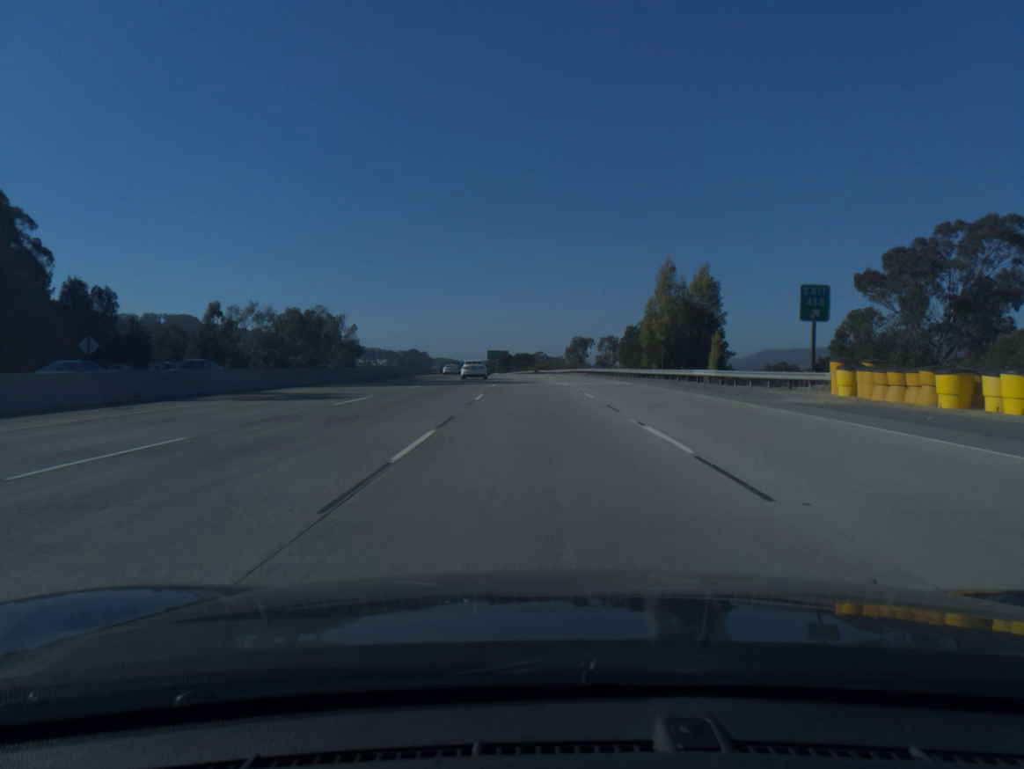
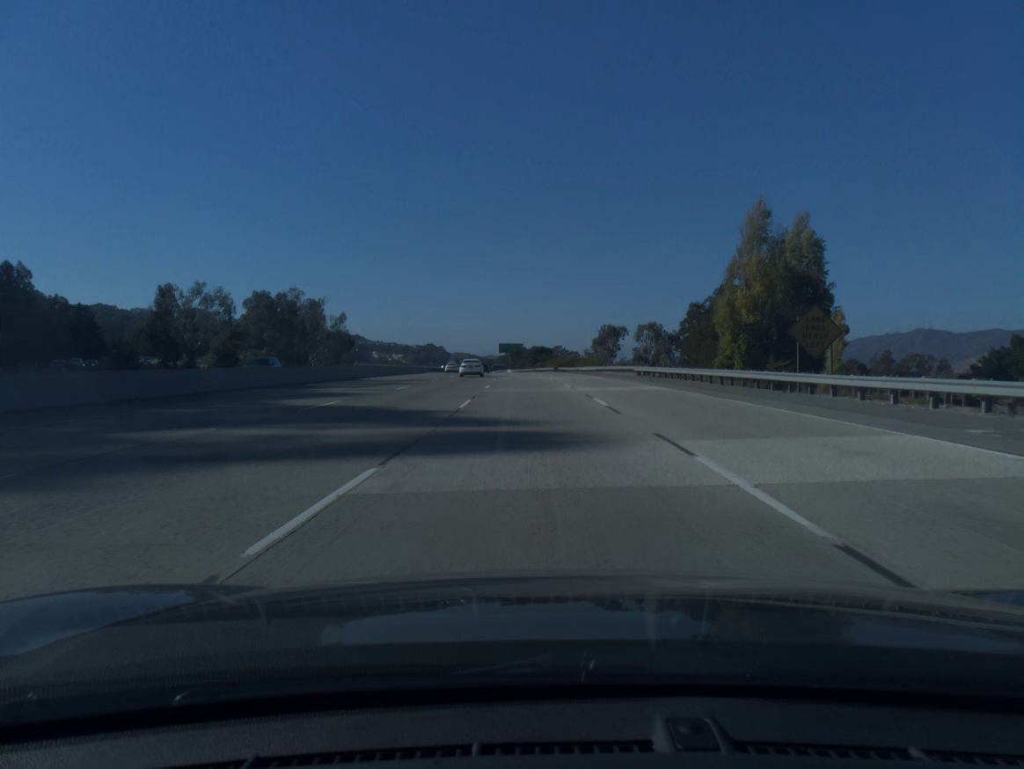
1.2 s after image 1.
(-0.4, +33.7) m; -1°
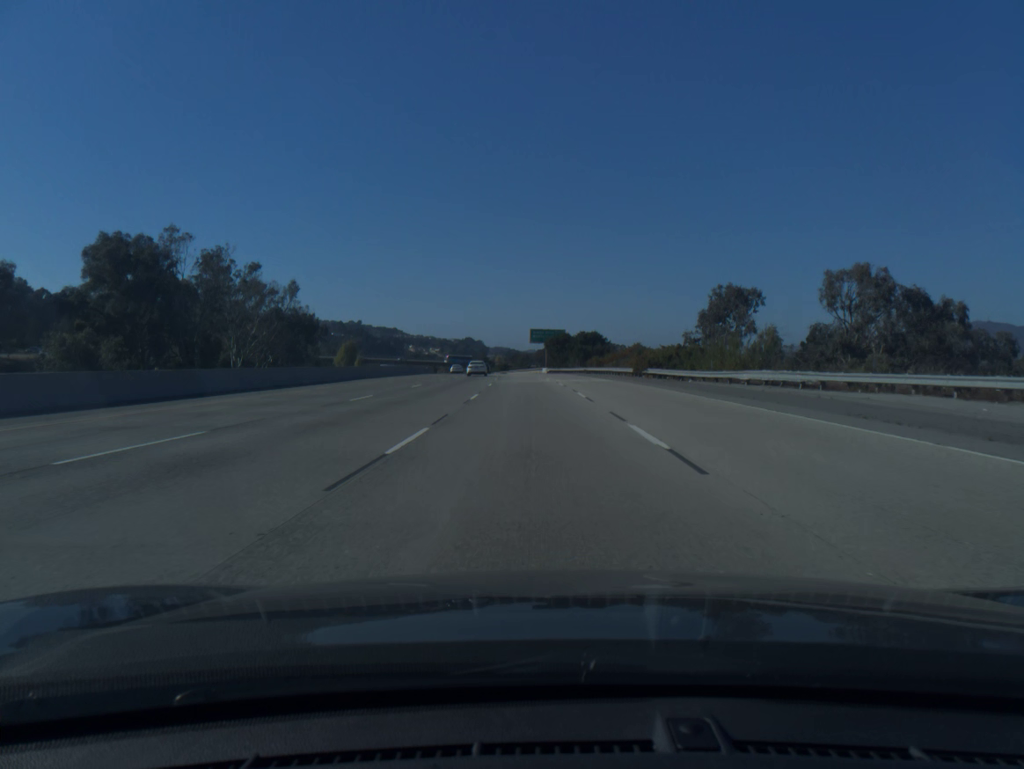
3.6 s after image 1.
(-1.6, +67.7) m; -3°
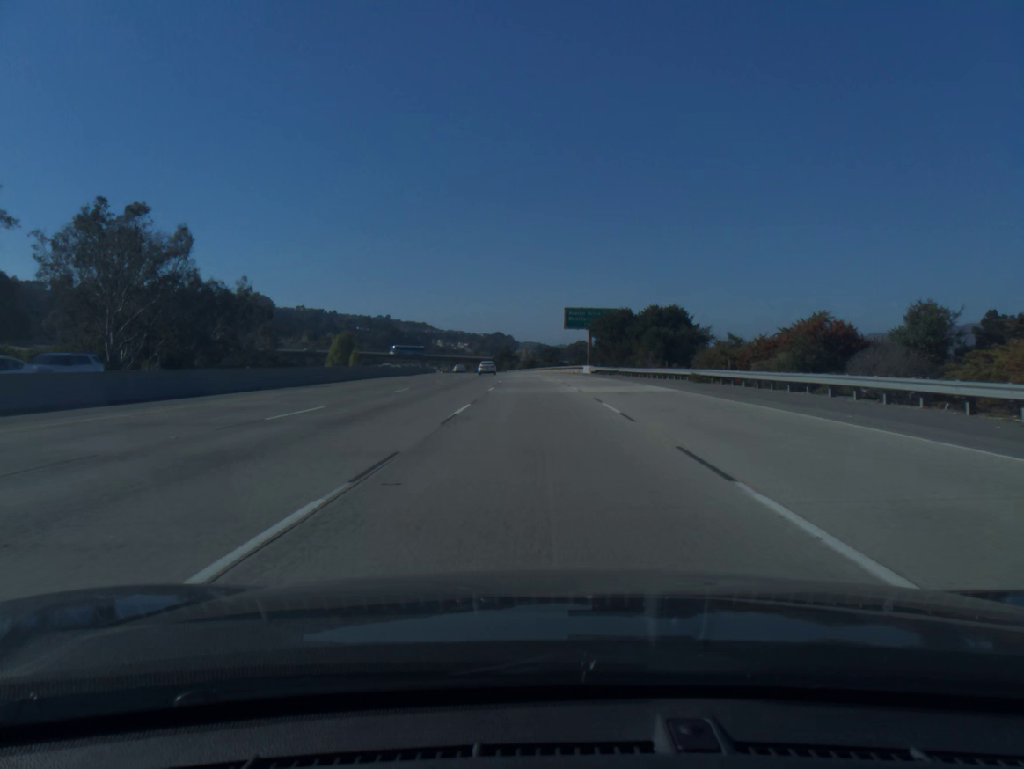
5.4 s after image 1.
(-1.1, +51.0) m; -2°
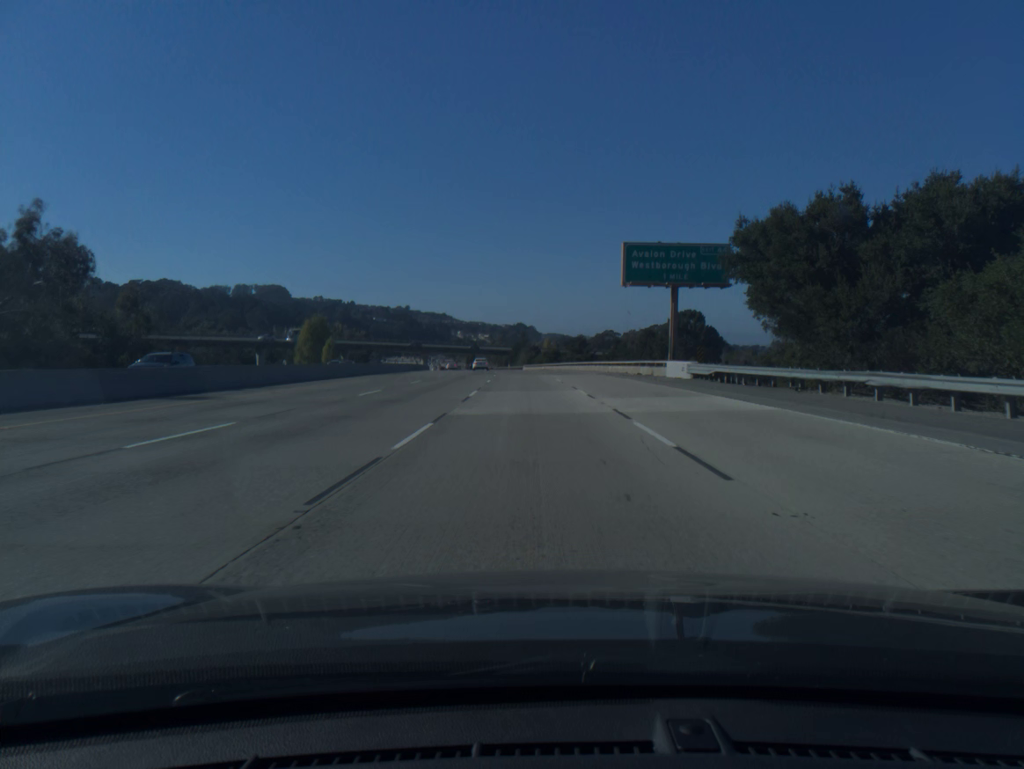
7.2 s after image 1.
(-0.7, +50.9) m; -2°
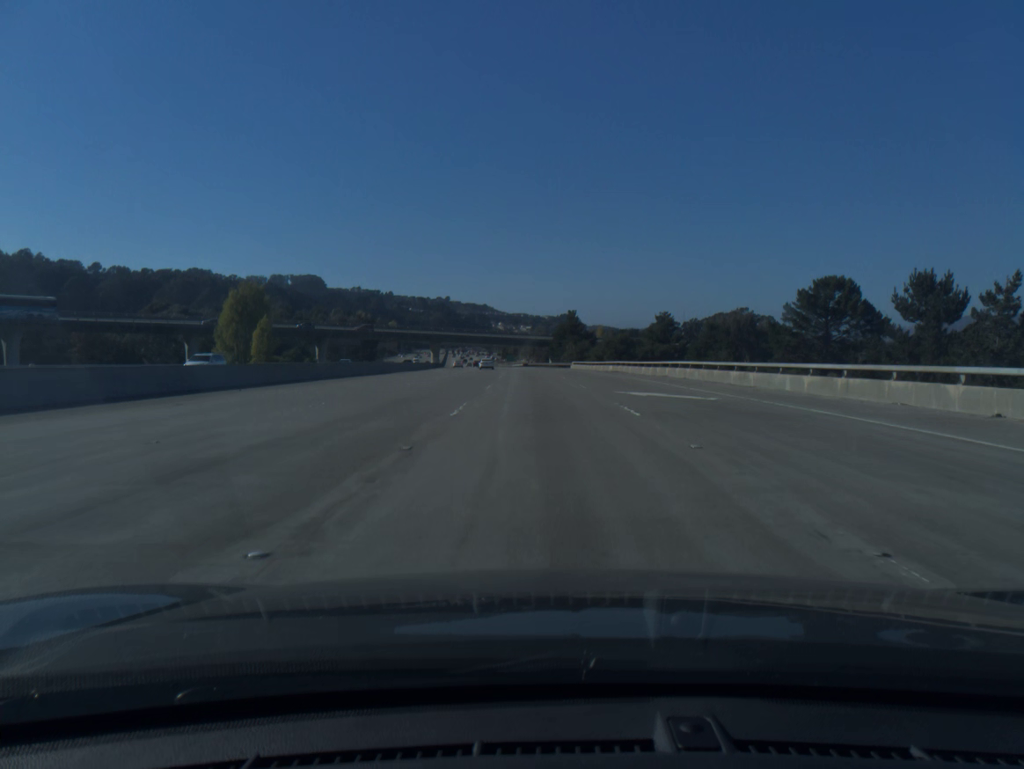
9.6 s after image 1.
(-2.0, +67.7) m; -3°
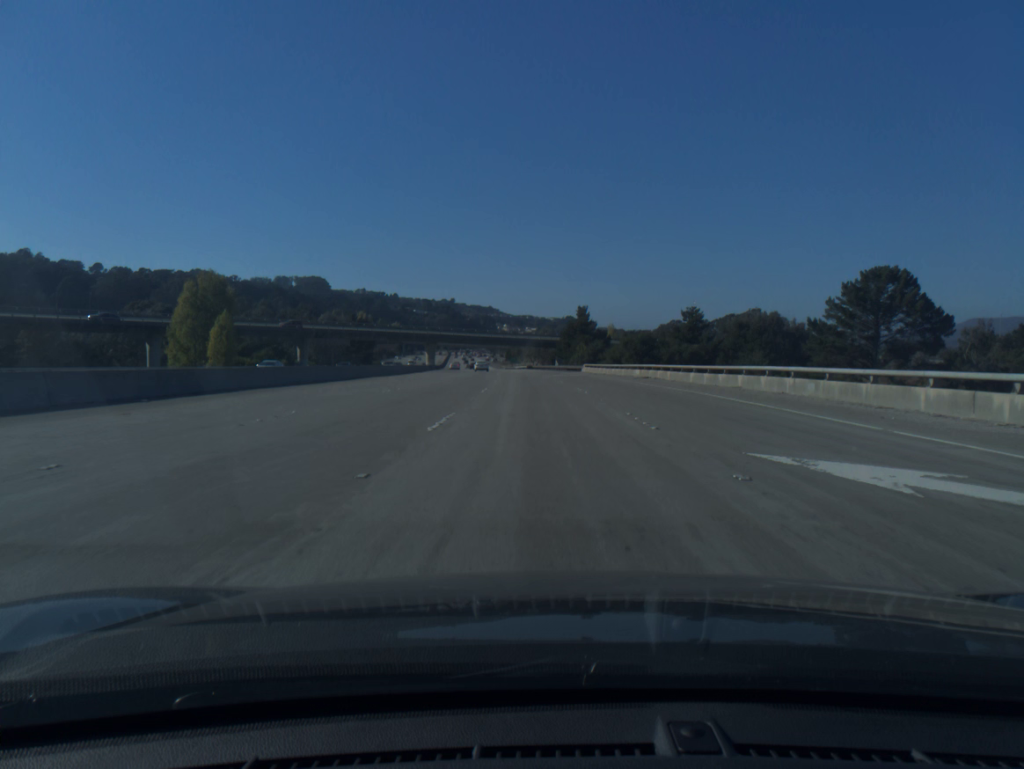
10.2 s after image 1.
(0.0, +16.9) m; 0°
